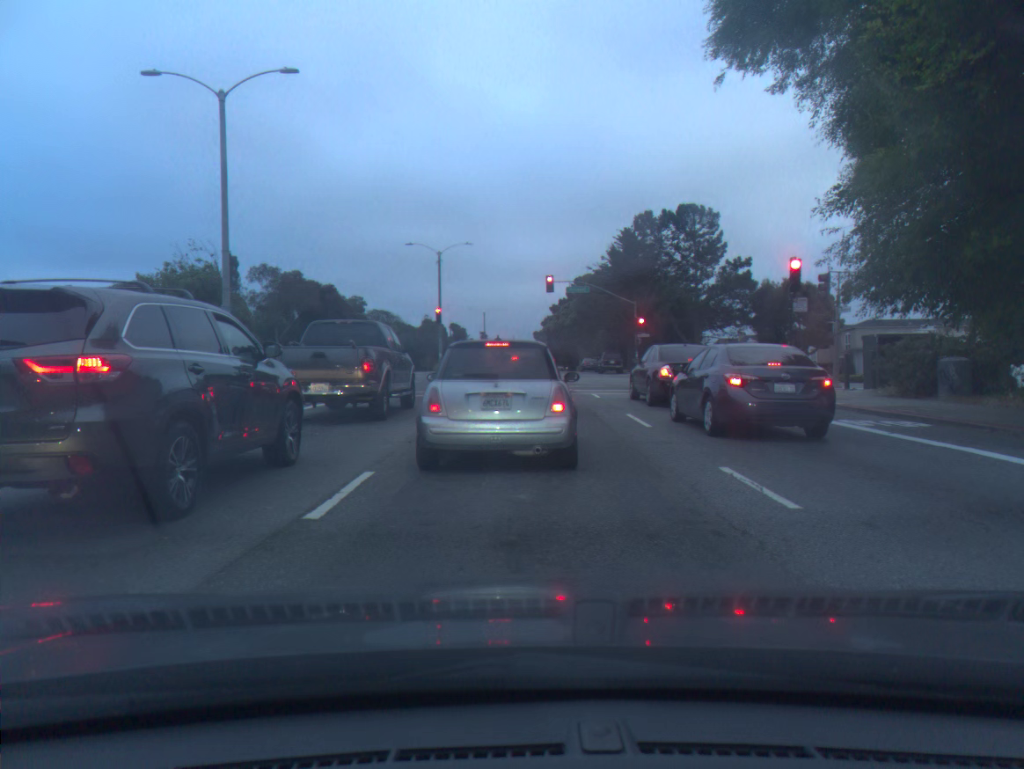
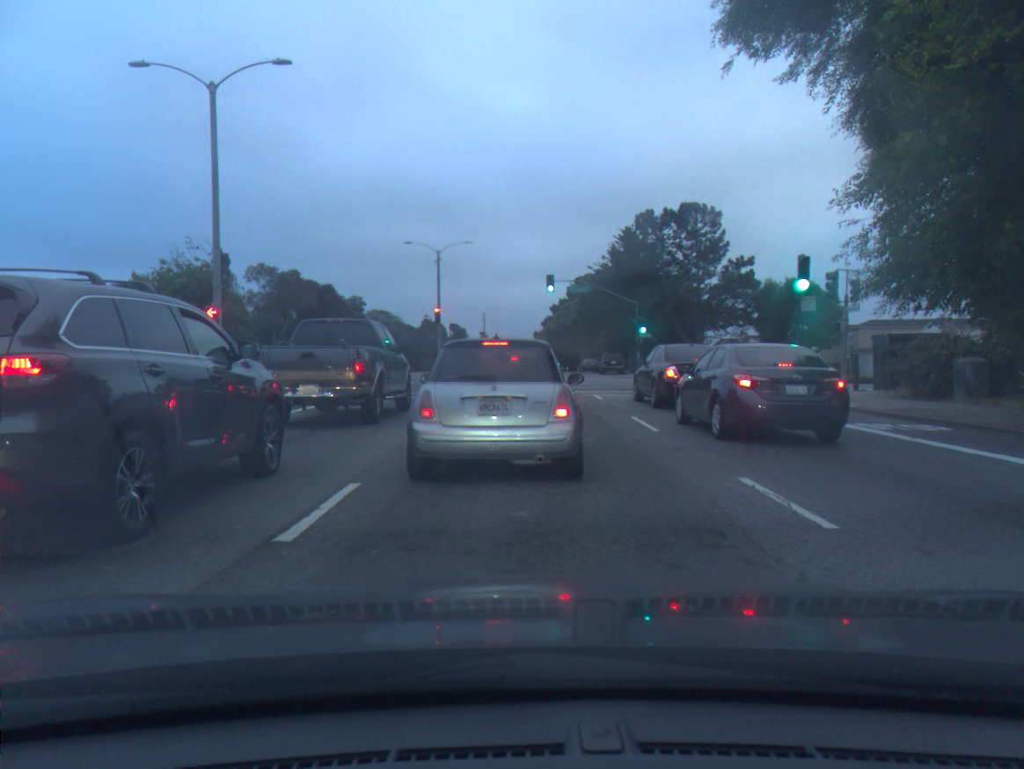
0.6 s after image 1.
(0.0, +0.7) m; 0°
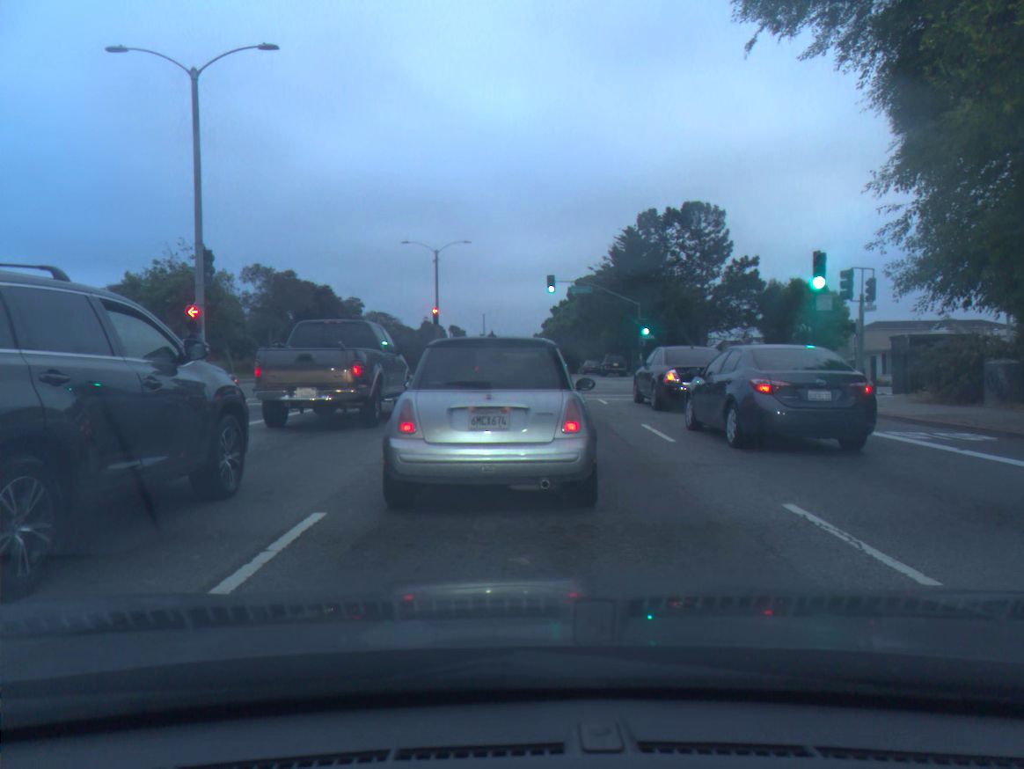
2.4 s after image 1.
(0.0, +1.3) m; 0°
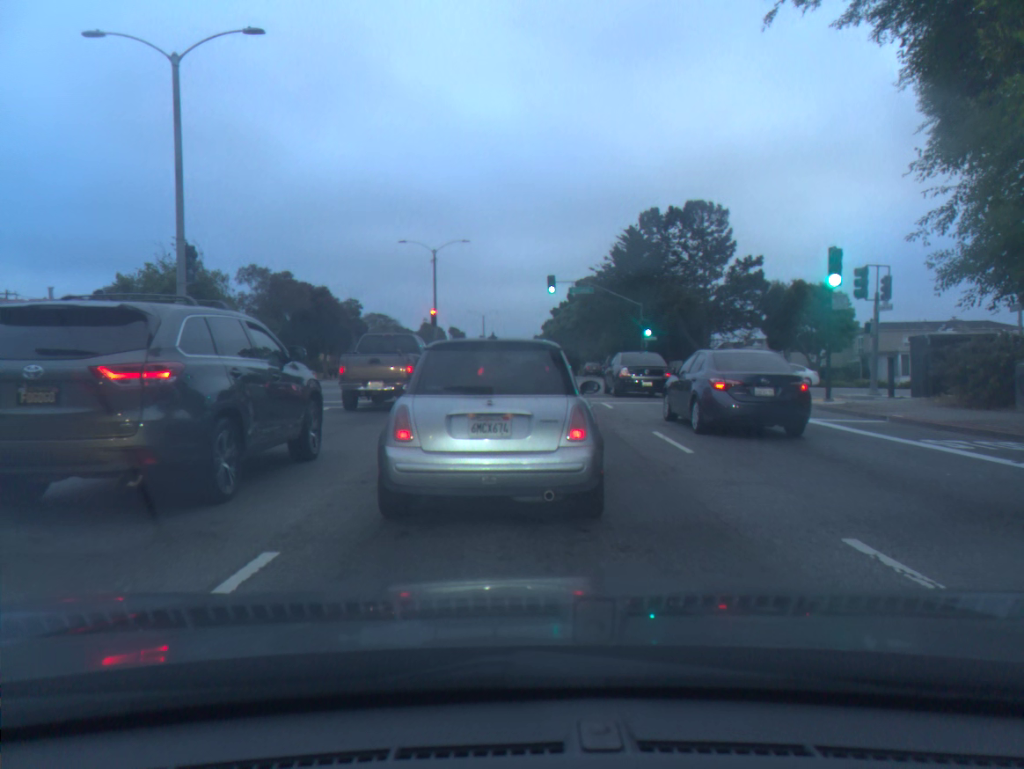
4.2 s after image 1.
(0.0, +1.2) m; 0°
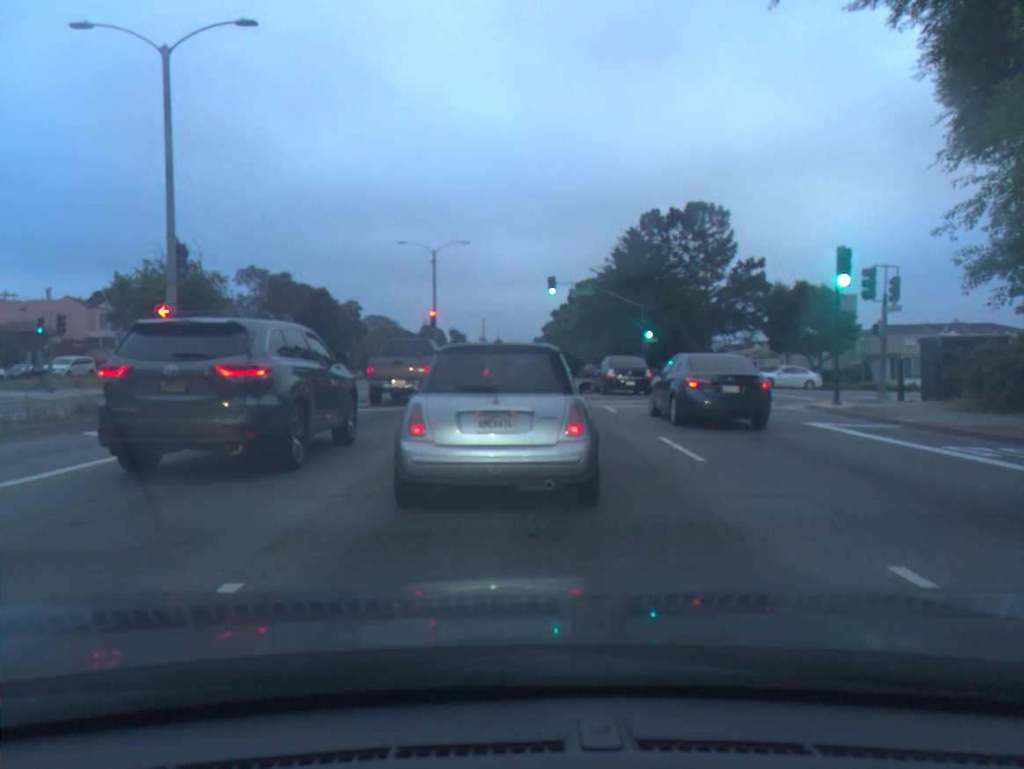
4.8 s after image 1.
(0.0, +0.6) m; 0°
